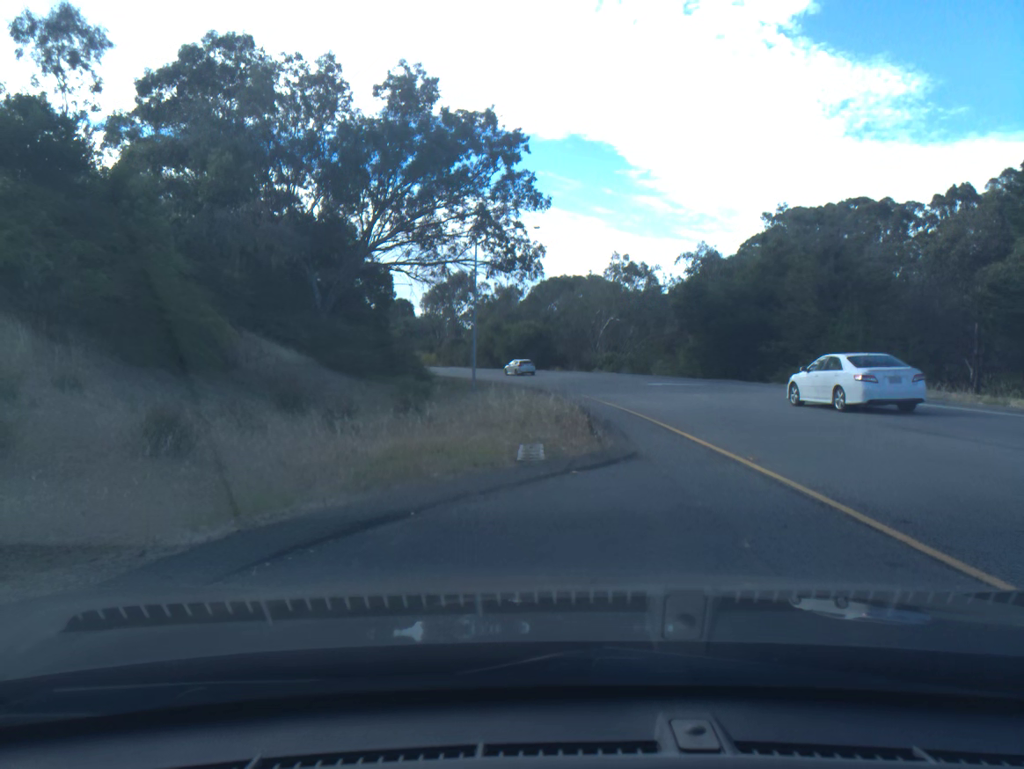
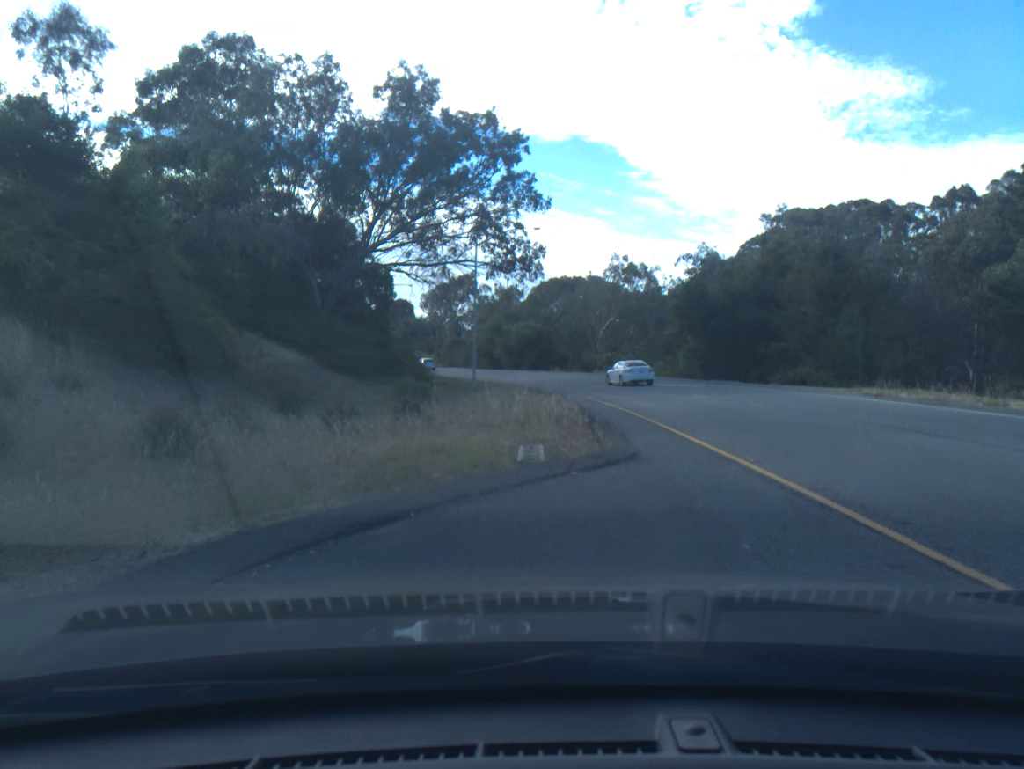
(+0.1, 0.0) m; 0°
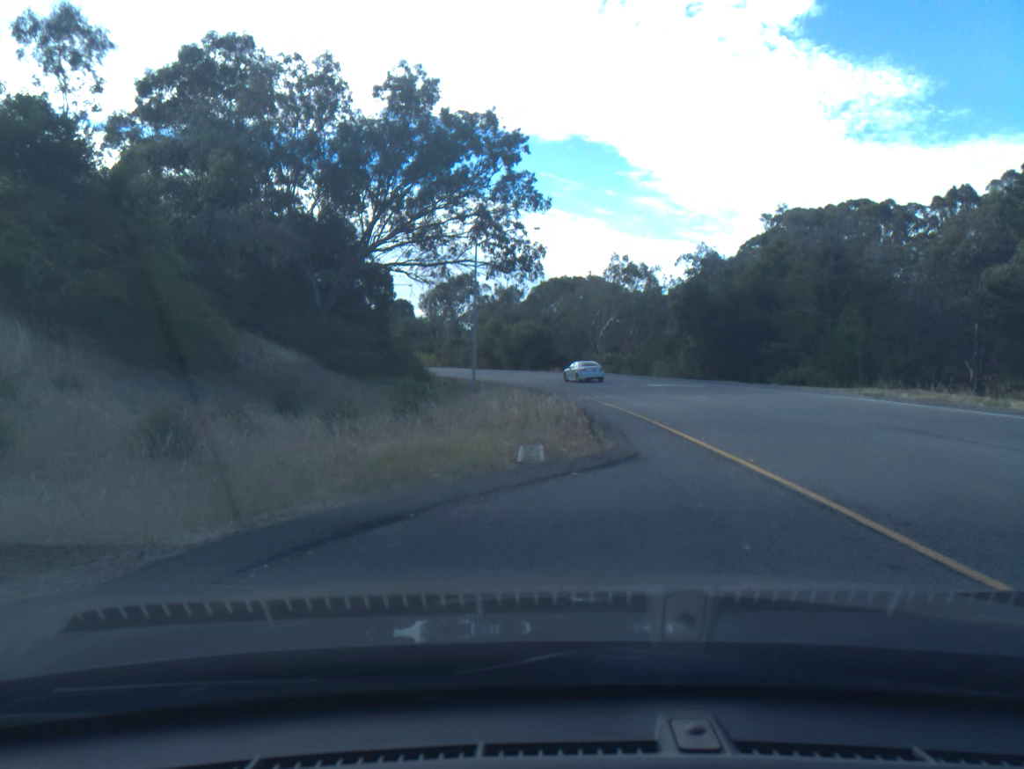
(0.0, 0.0) m; 0°
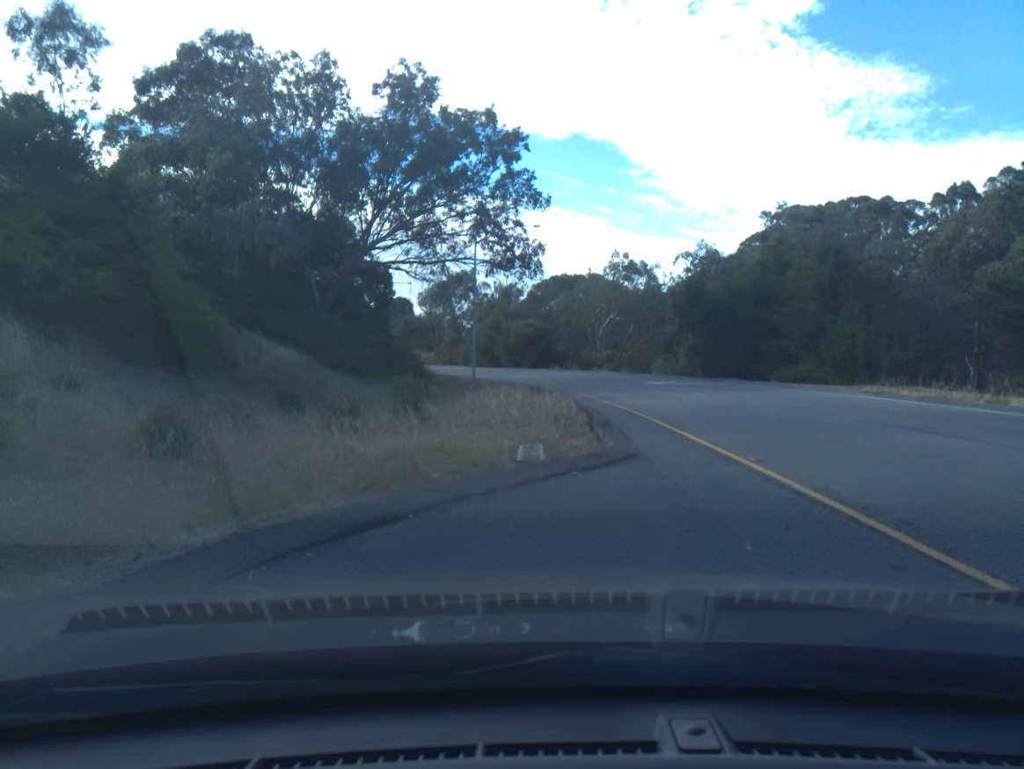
(0.0, 0.0) m; 0°
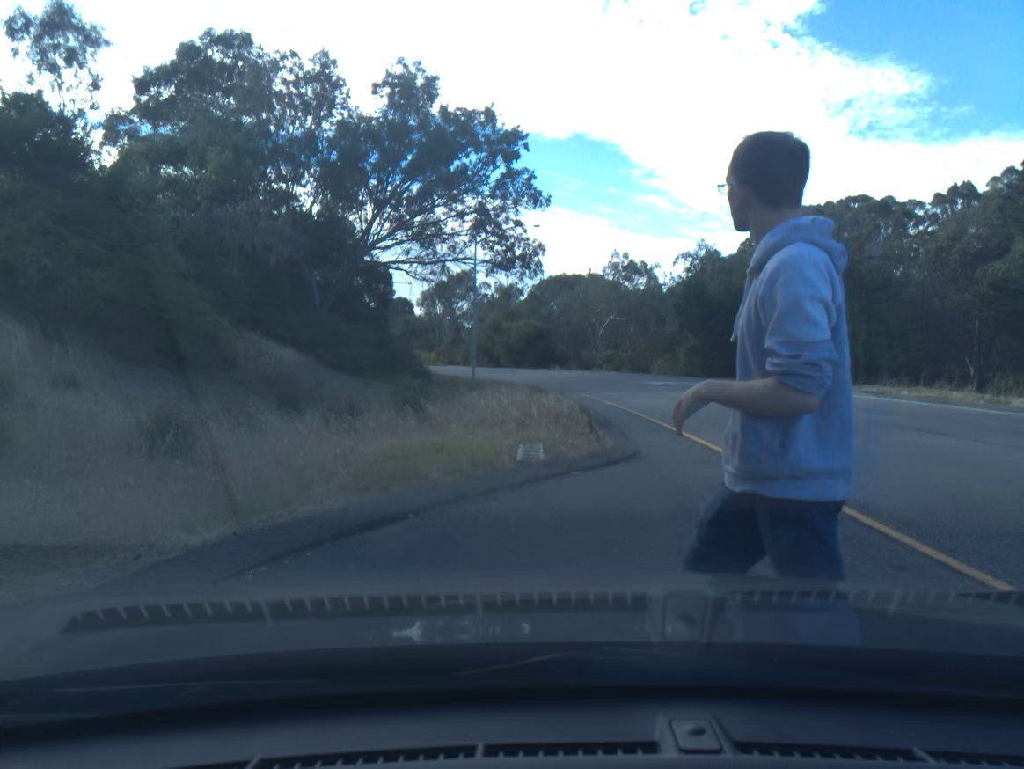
(0.0, 0.0) m; 0°
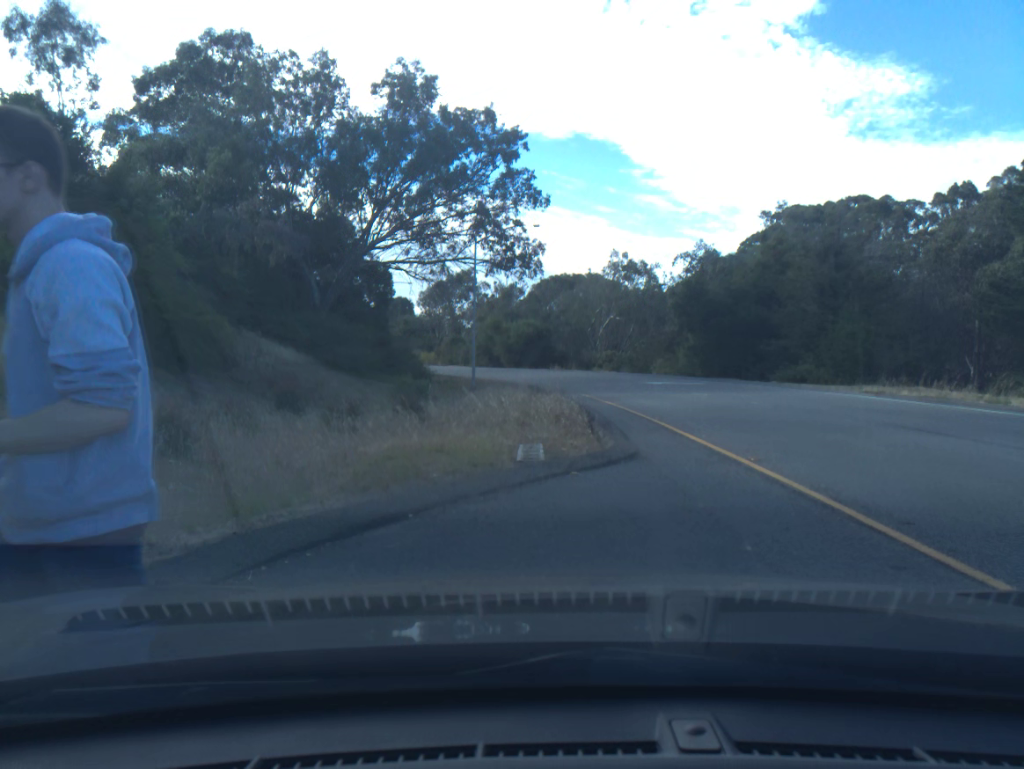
(0.0, 0.0) m; 0°
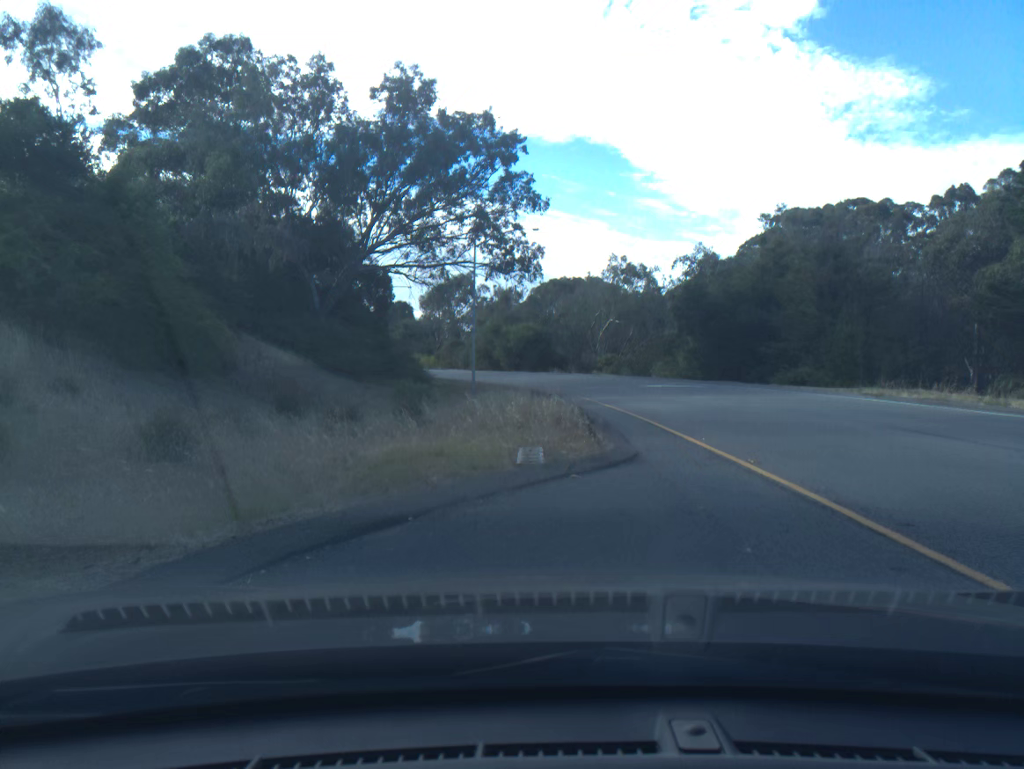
(0.0, 0.0) m; 0°
